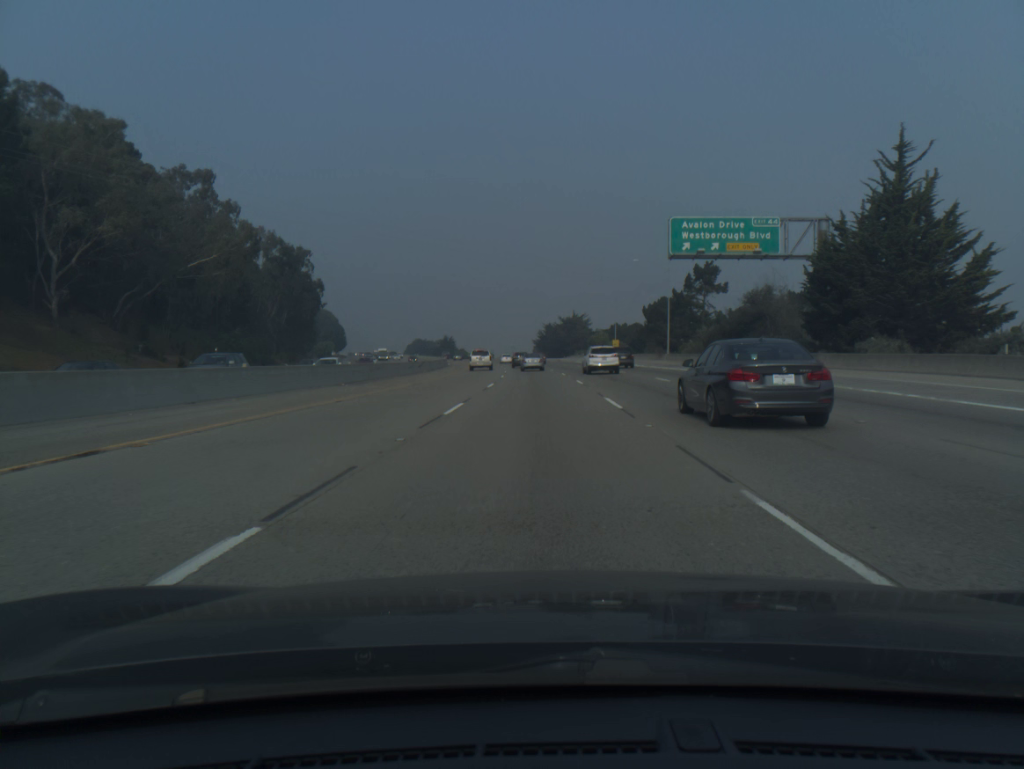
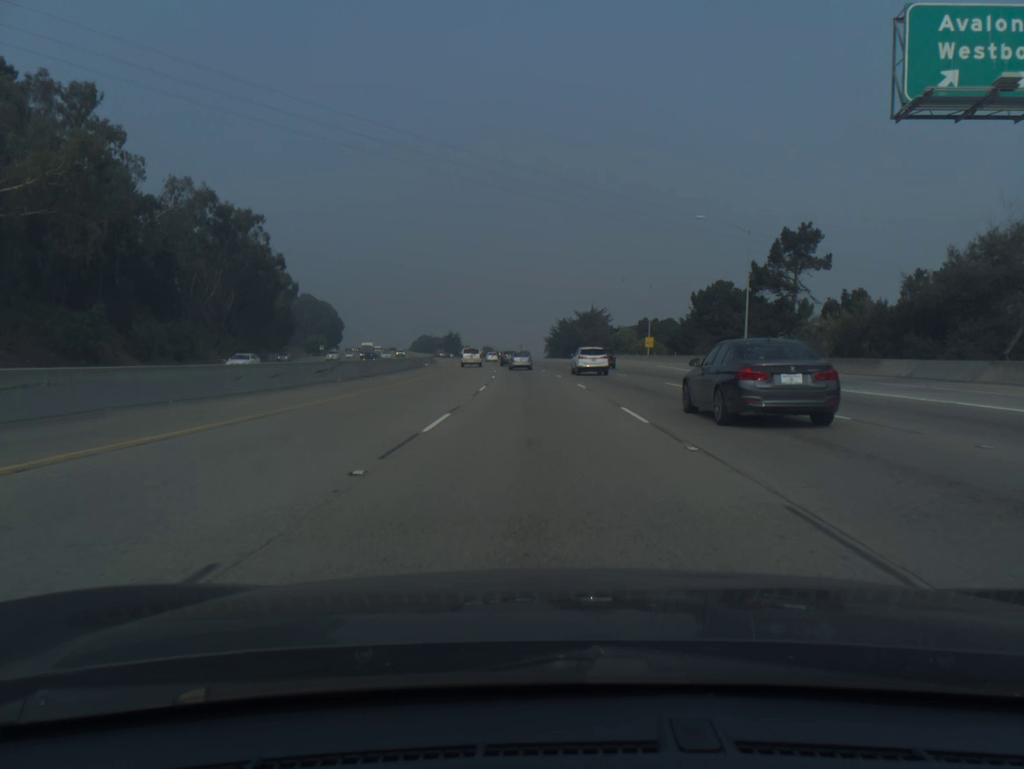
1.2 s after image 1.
(-0.3, +33.0) m; -1°
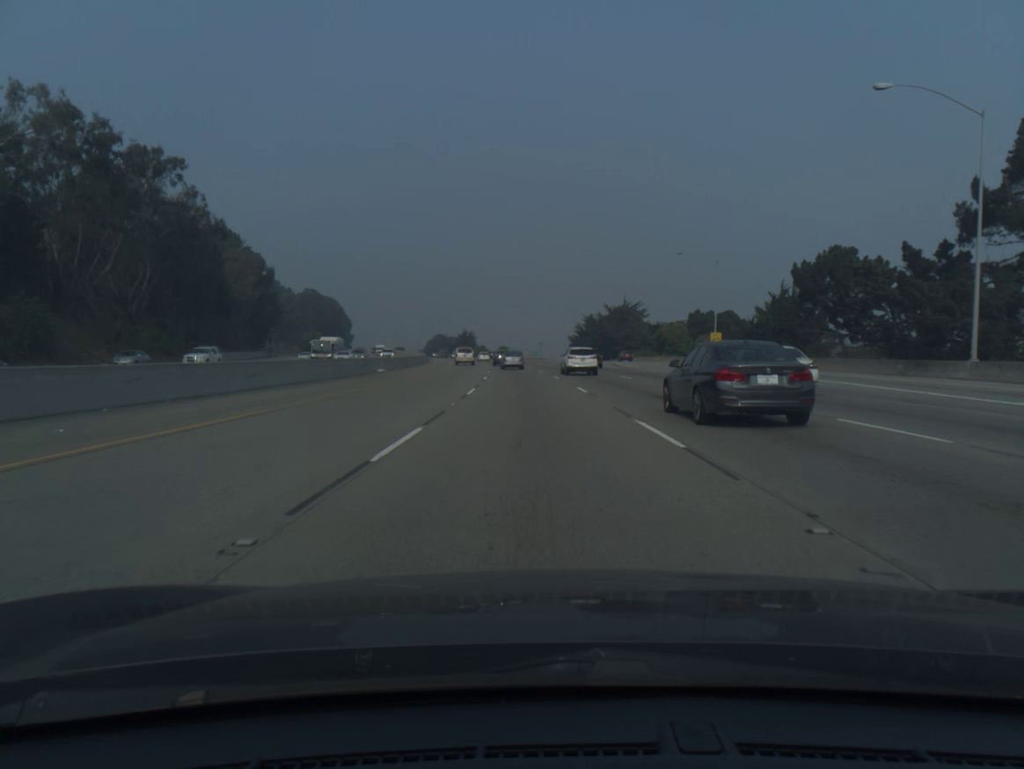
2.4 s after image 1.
(-0.4, +32.6) m; -1°
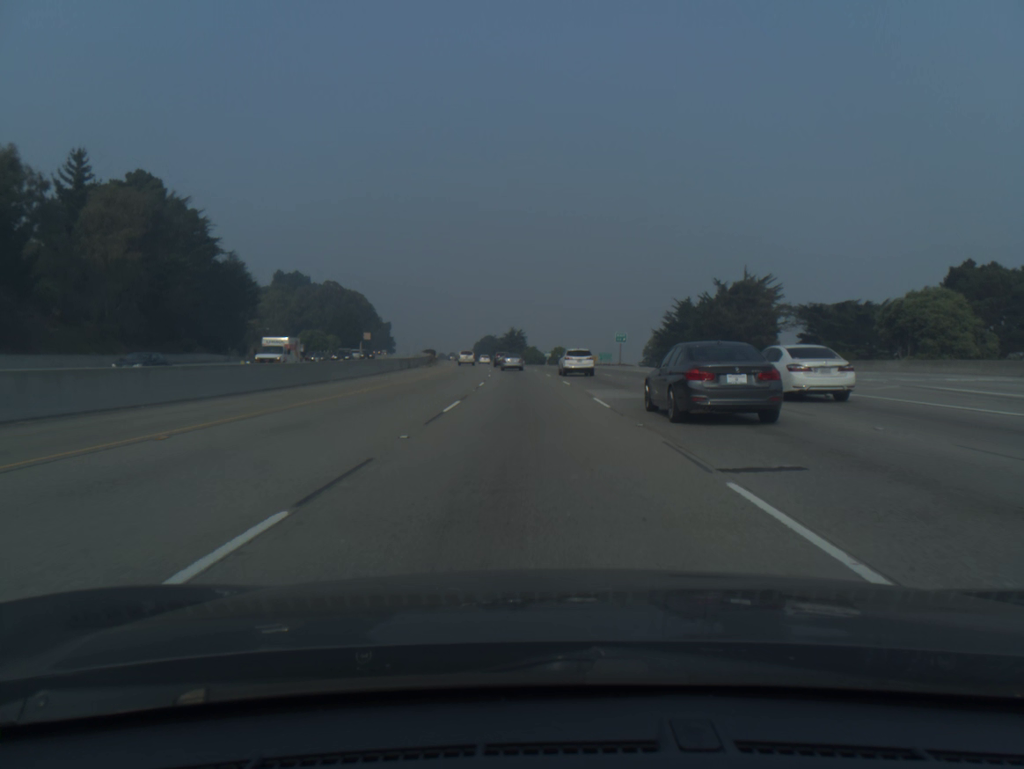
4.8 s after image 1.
(-2.4, +65.2) m; -4°
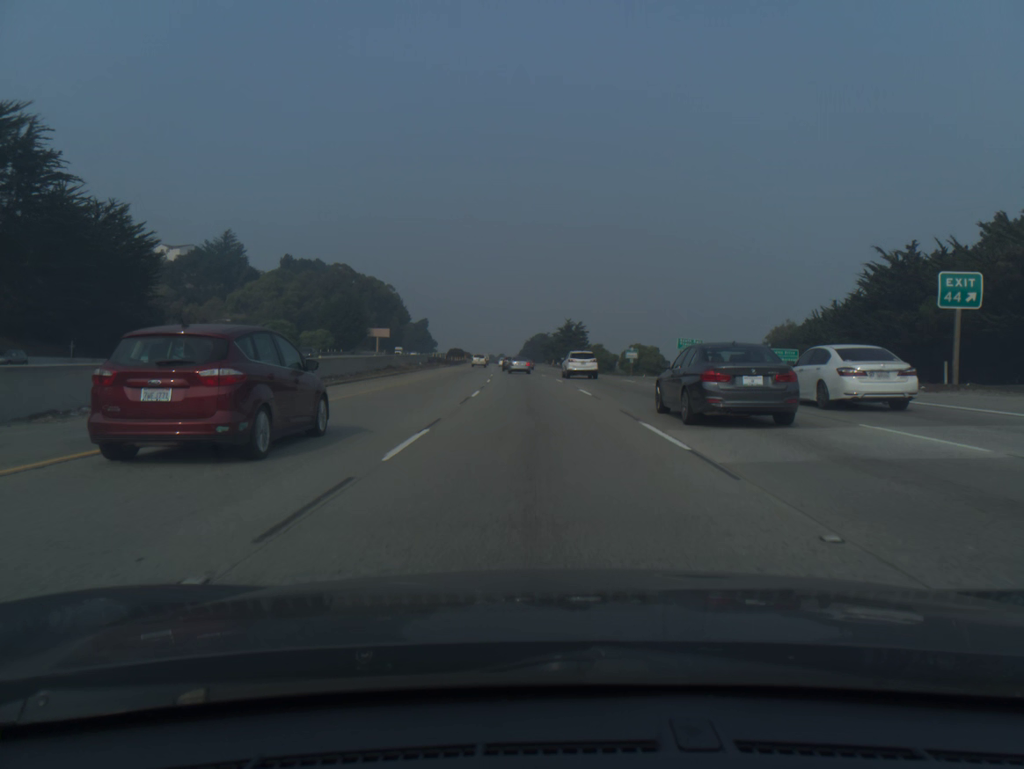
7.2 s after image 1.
(-2.4, +66.0) m; -4°
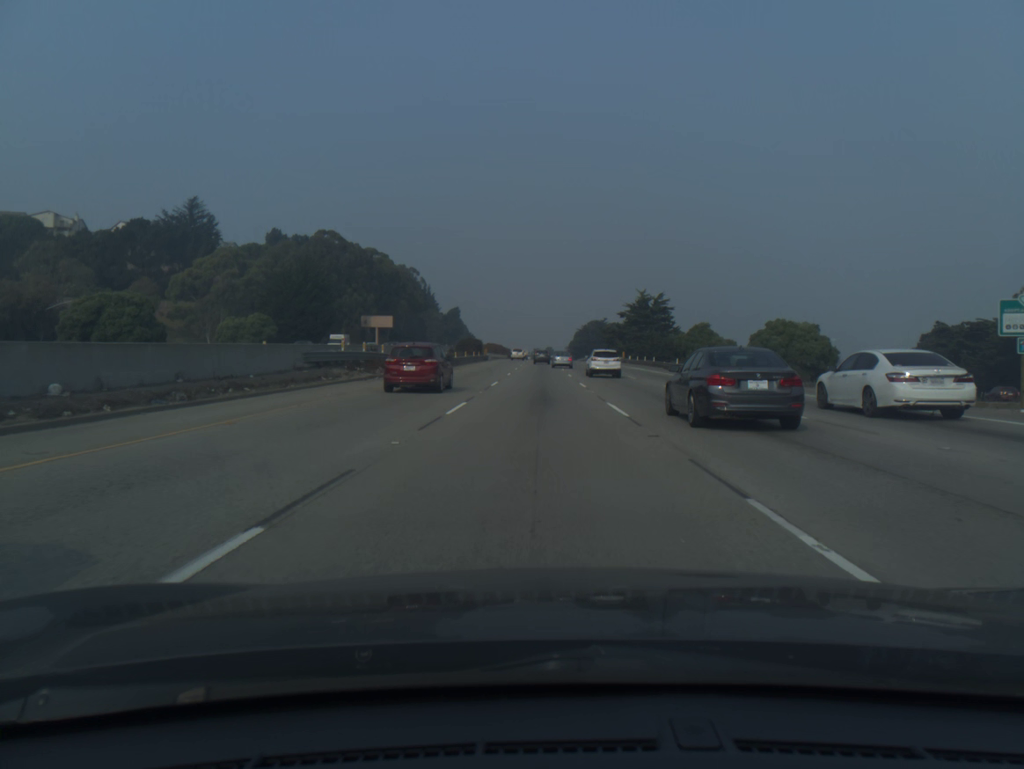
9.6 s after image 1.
(-2.1, +66.3) m; -4°
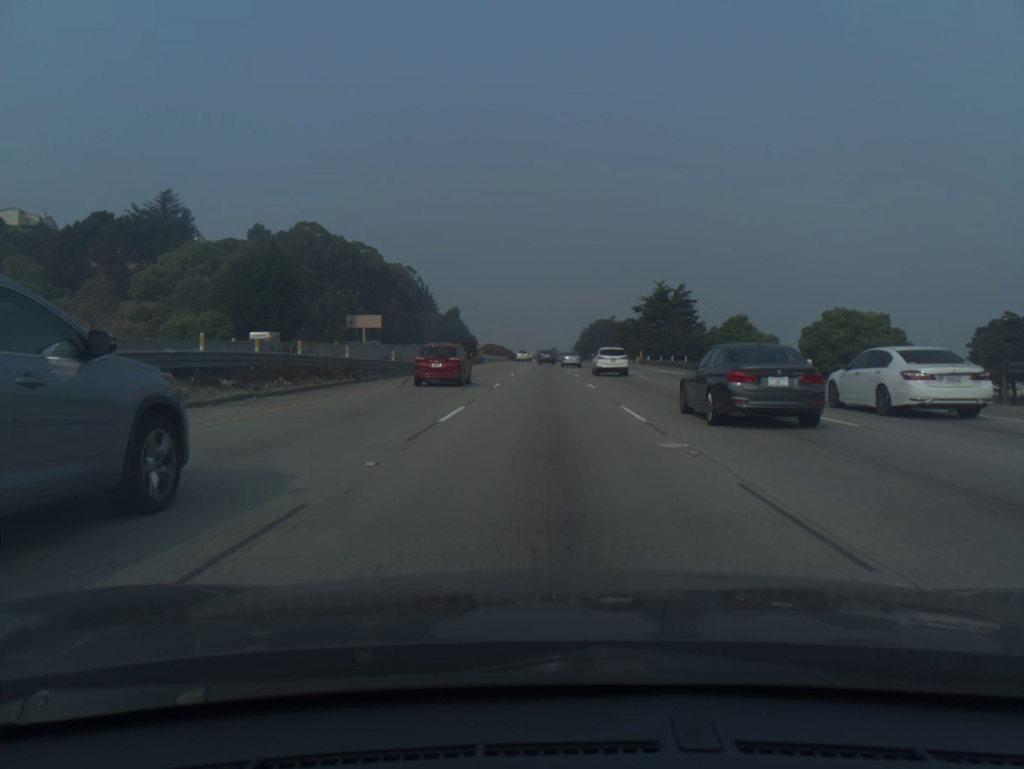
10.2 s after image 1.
(-0.1, +16.8) m; 0°
